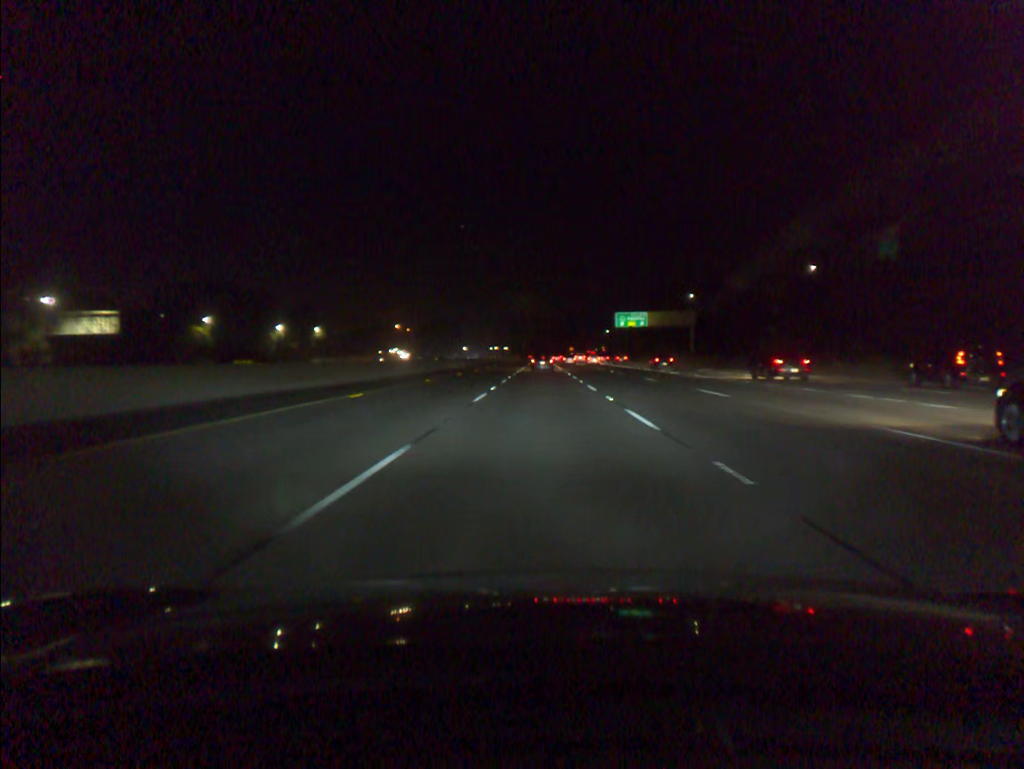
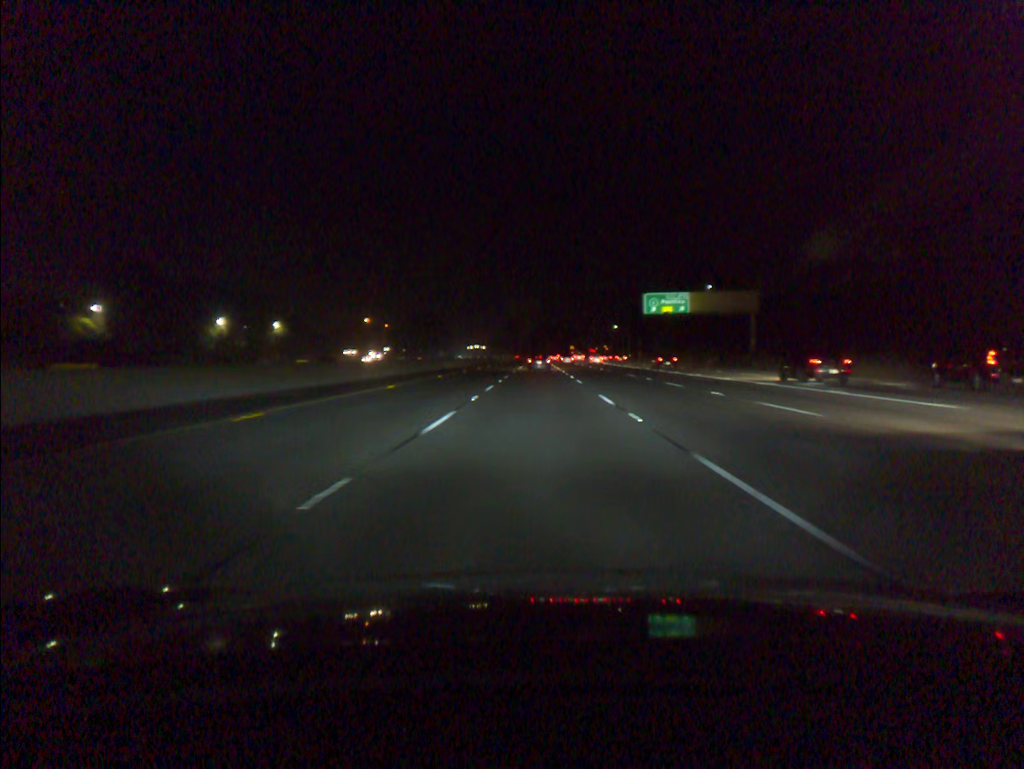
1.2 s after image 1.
(+0.1, +37.3) m; 0°
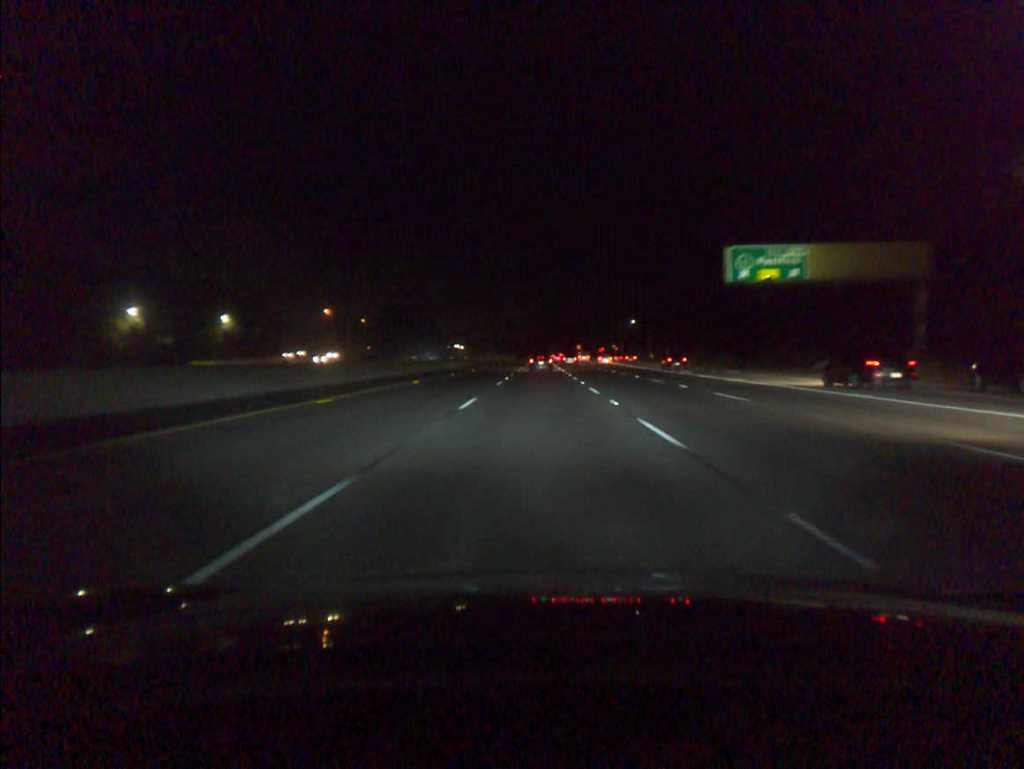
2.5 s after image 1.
(-0.1, +38.4) m; 0°
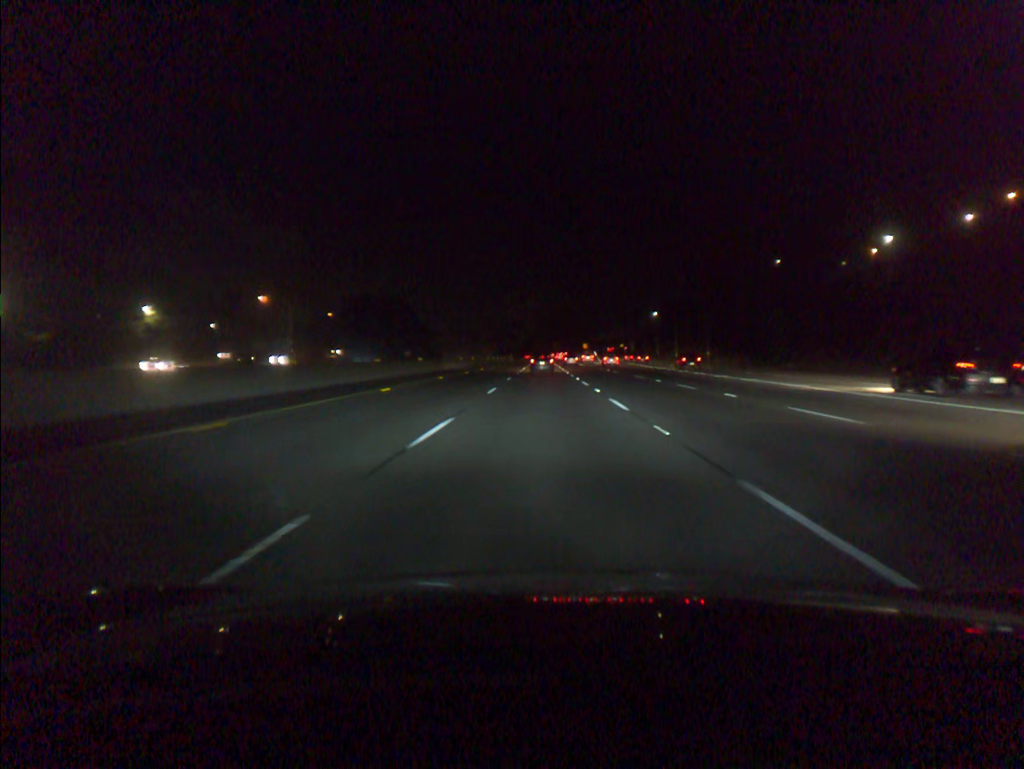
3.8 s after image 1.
(0.0, +36.6) m; 0°
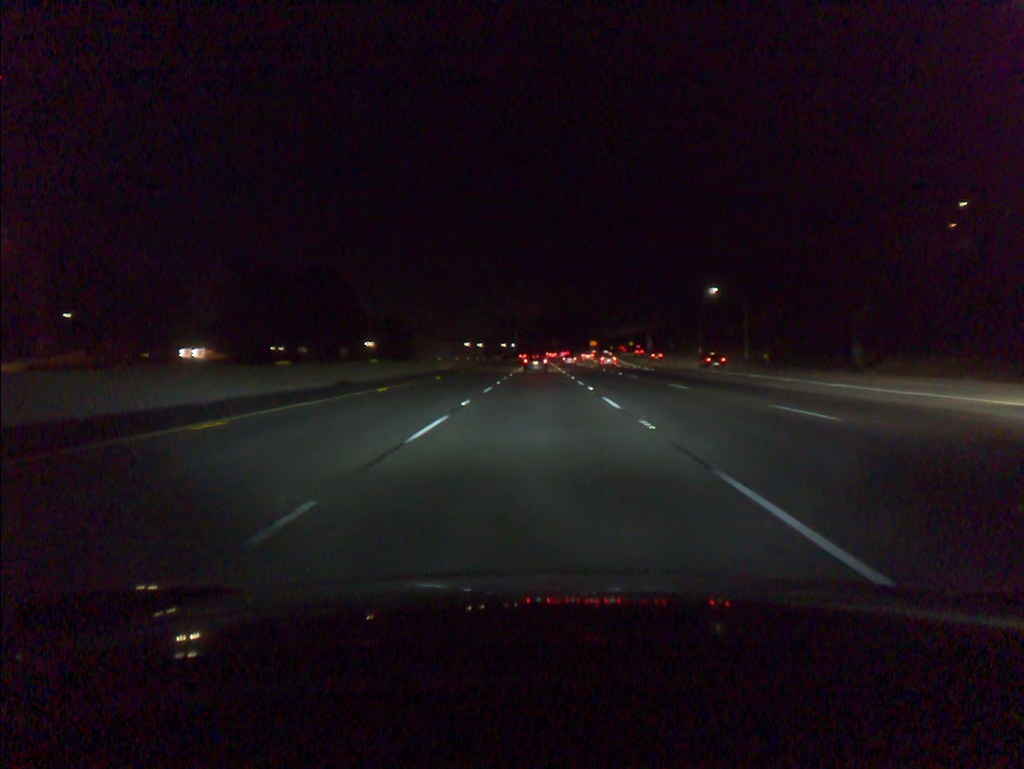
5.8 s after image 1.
(+0.2, +57.8) m; 0°
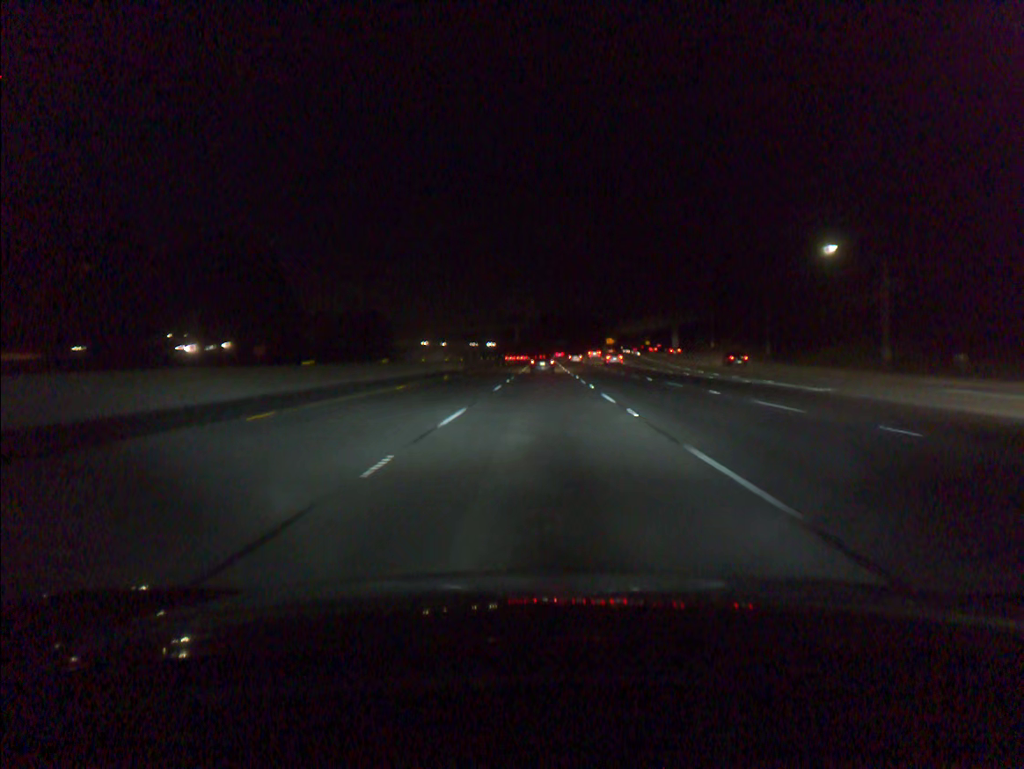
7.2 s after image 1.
(-0.1, +41.4) m; 0°
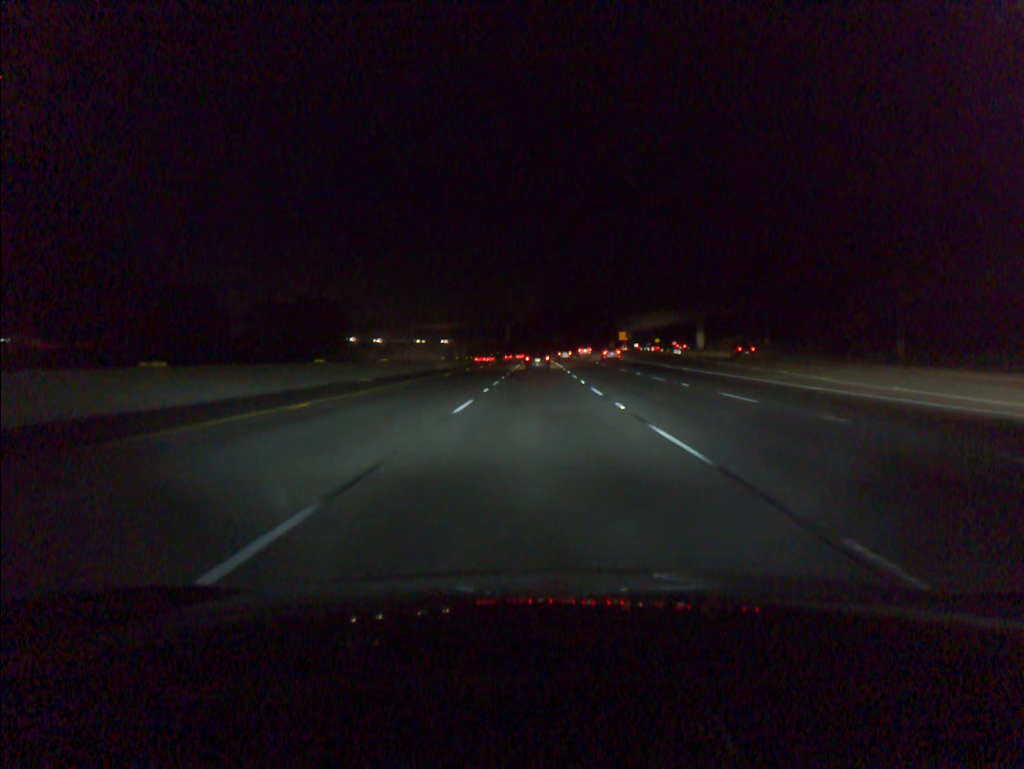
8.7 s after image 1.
(+0.1, +41.0) m; 0°
